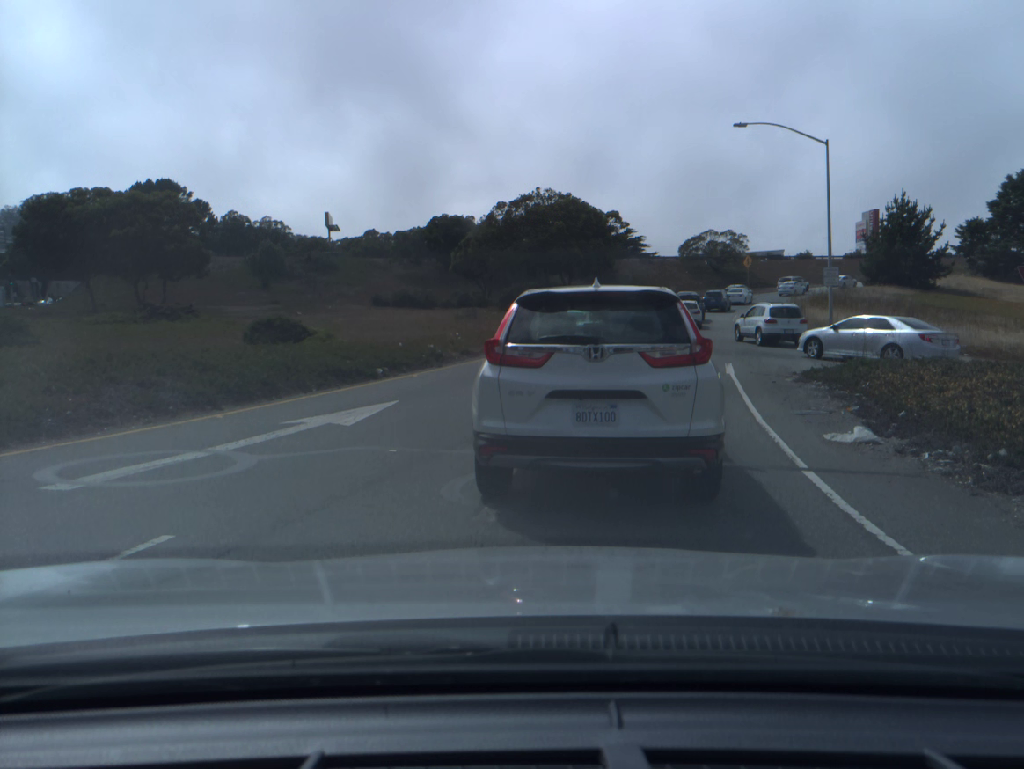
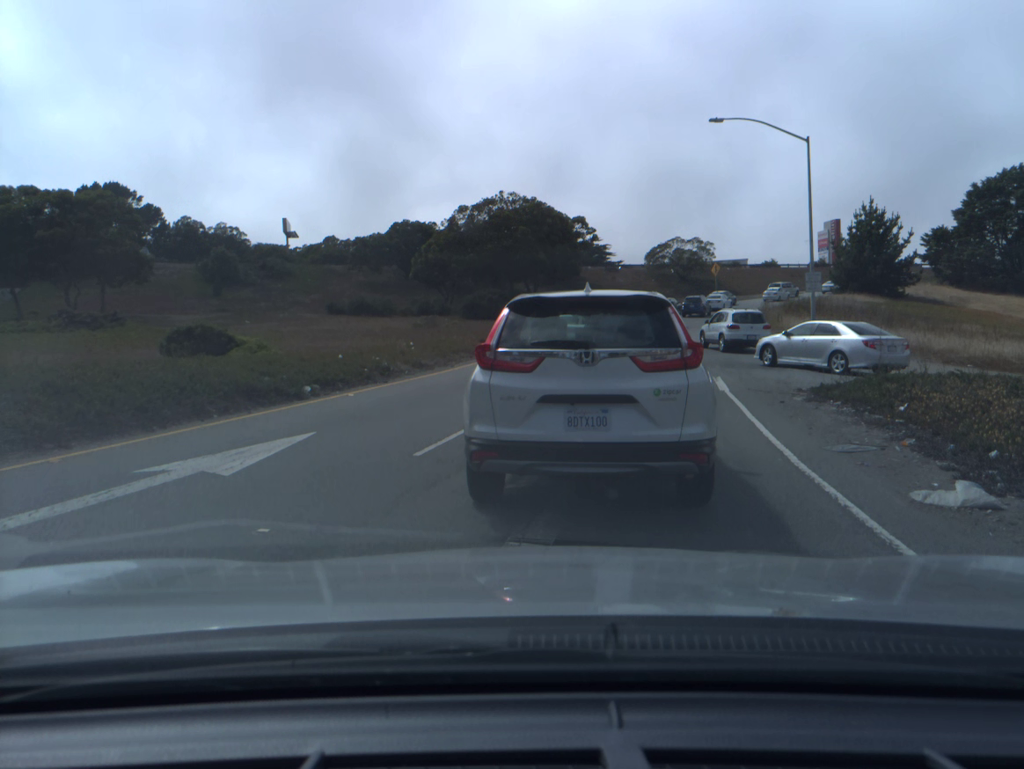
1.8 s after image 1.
(+0.1, +3.0) m; +3°
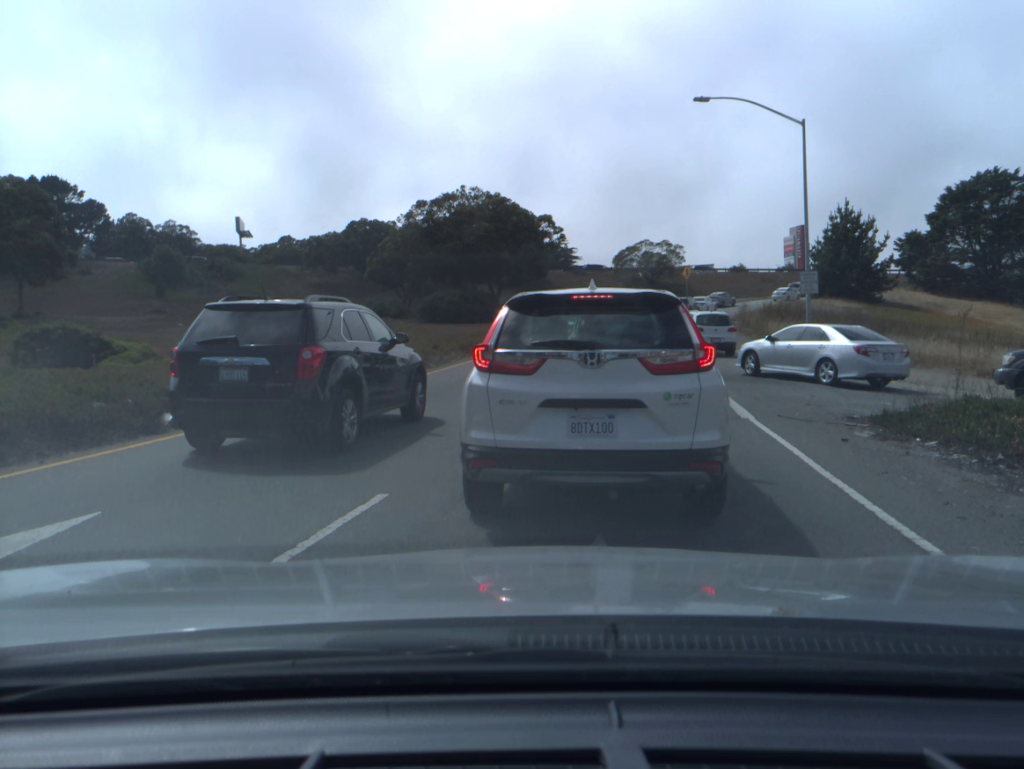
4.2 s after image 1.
(+0.1, +4.4) m; +2°
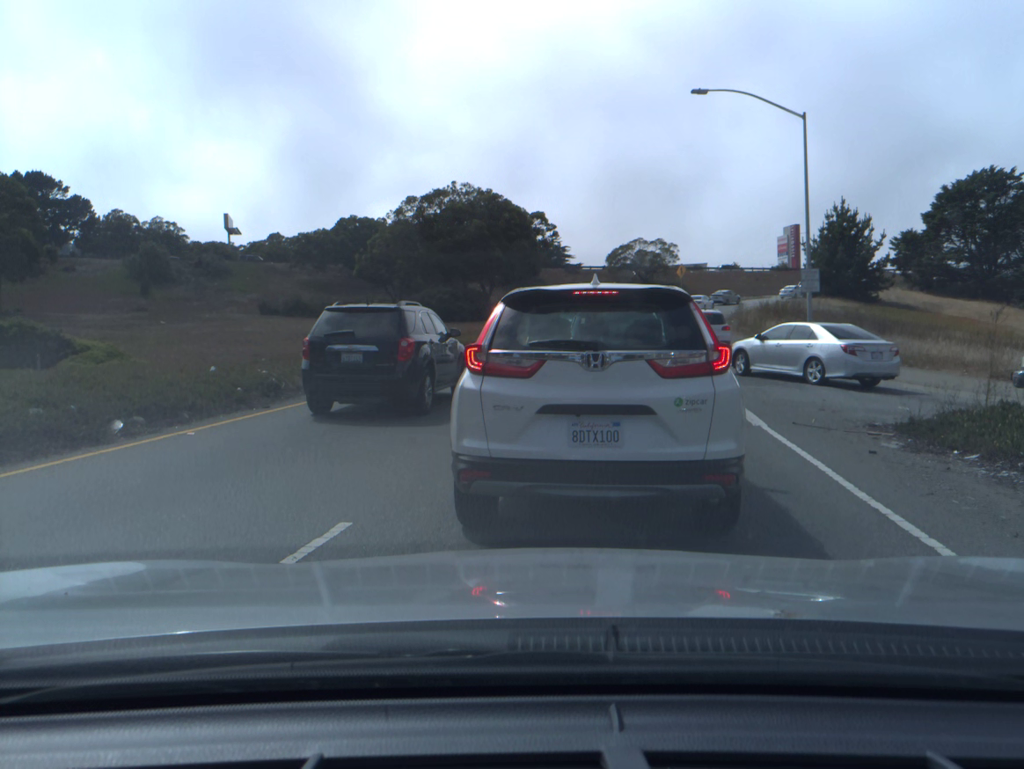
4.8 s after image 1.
(0.0, +1.0) m; +1°
